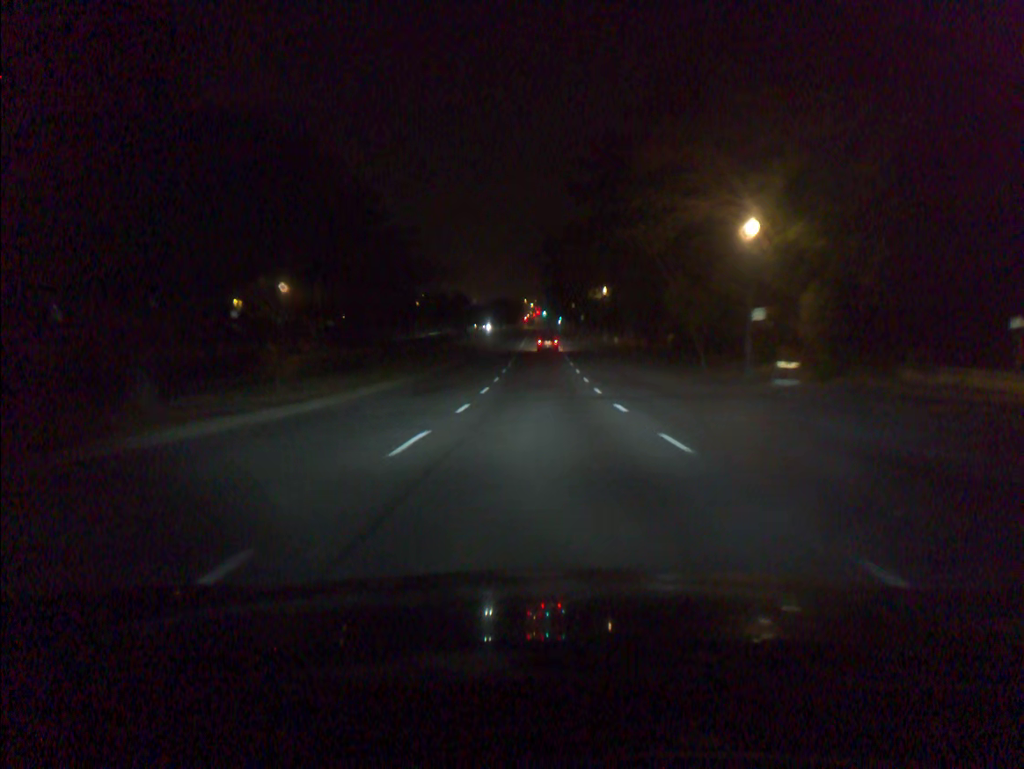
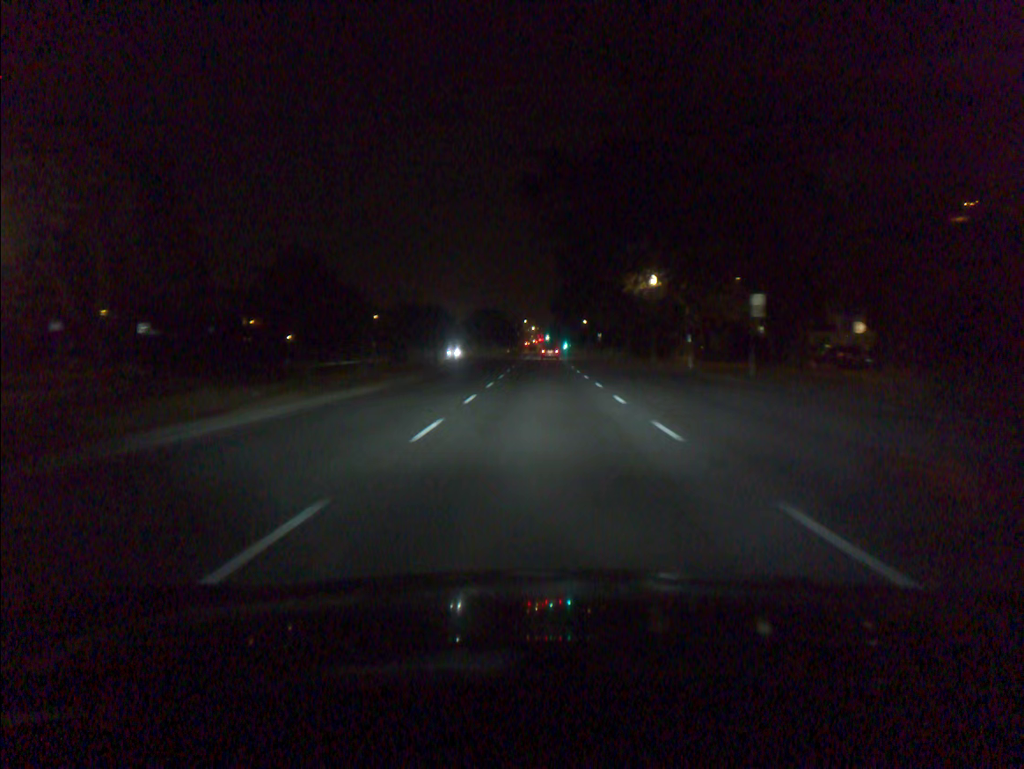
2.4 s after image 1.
(-0.1, +41.5) m; 0°
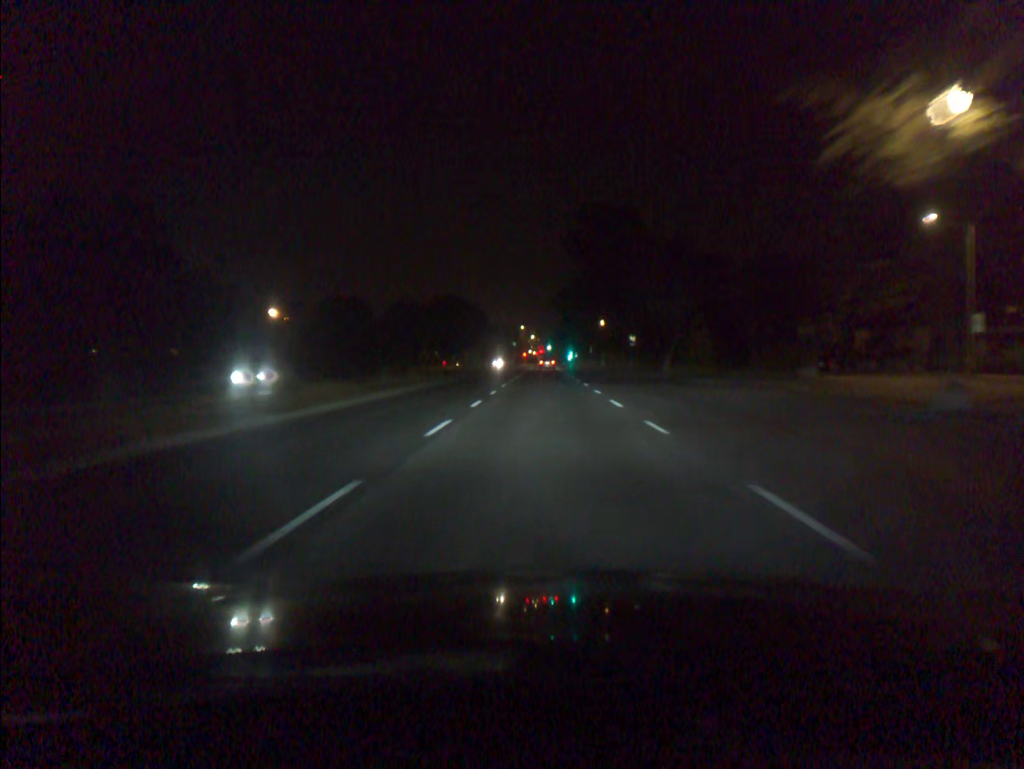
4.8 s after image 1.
(-0.1, +42.9) m; 0°
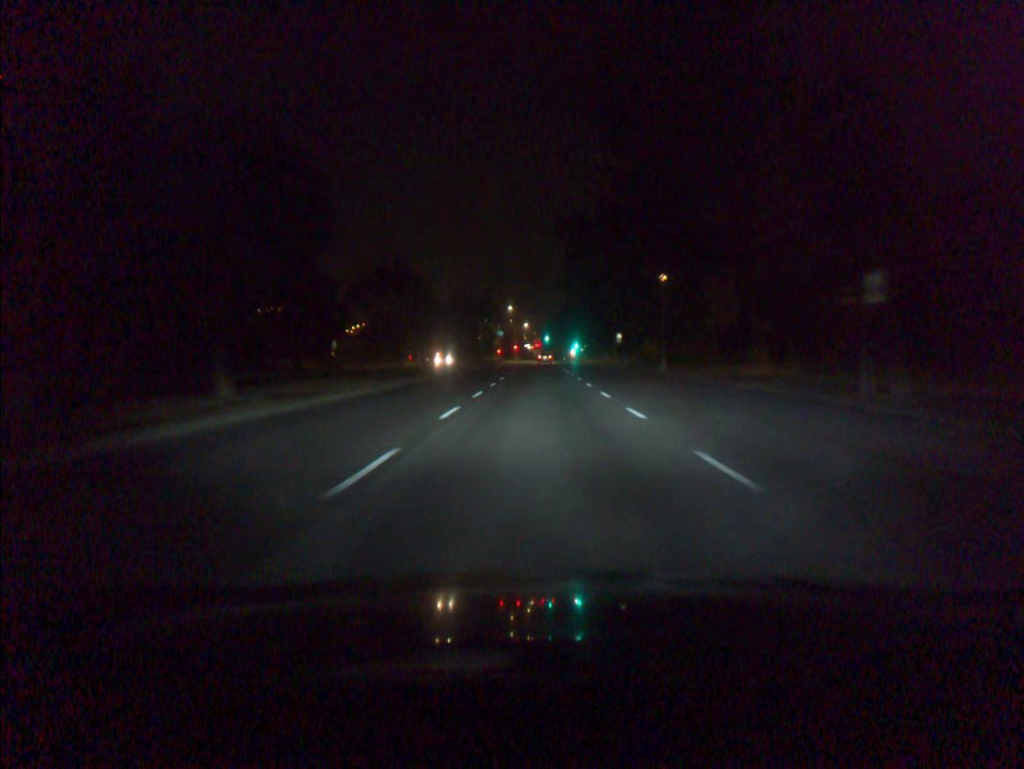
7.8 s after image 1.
(+0.1, +55.9) m; 0°
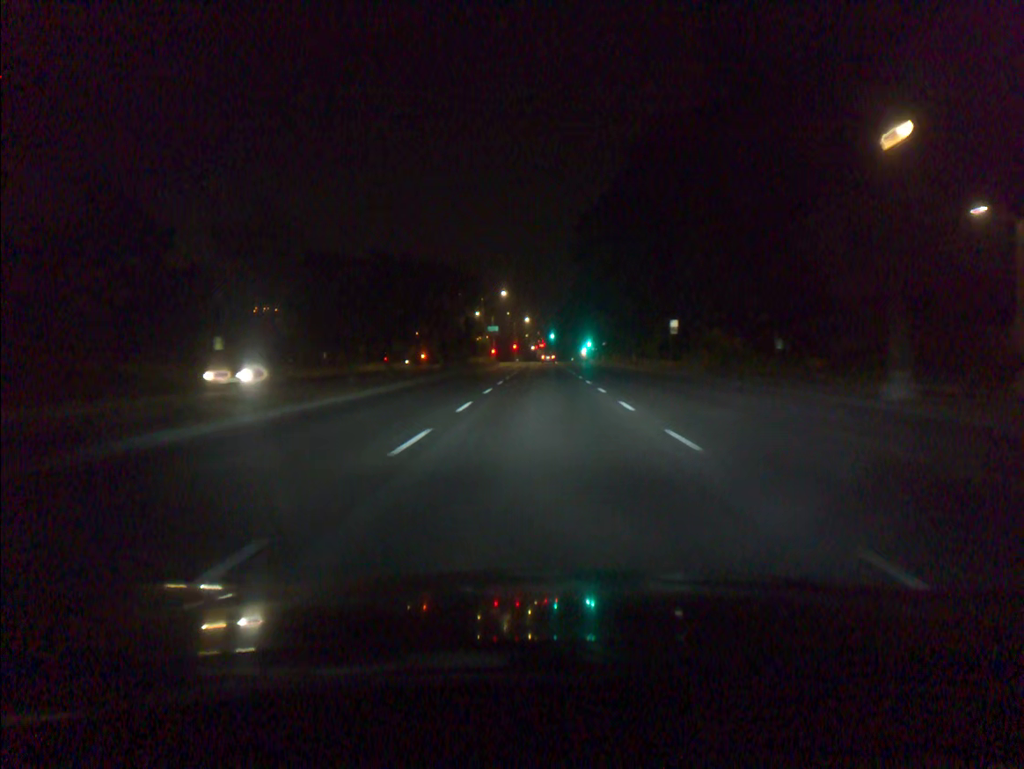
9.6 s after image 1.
(-0.1, +34.0) m; 0°
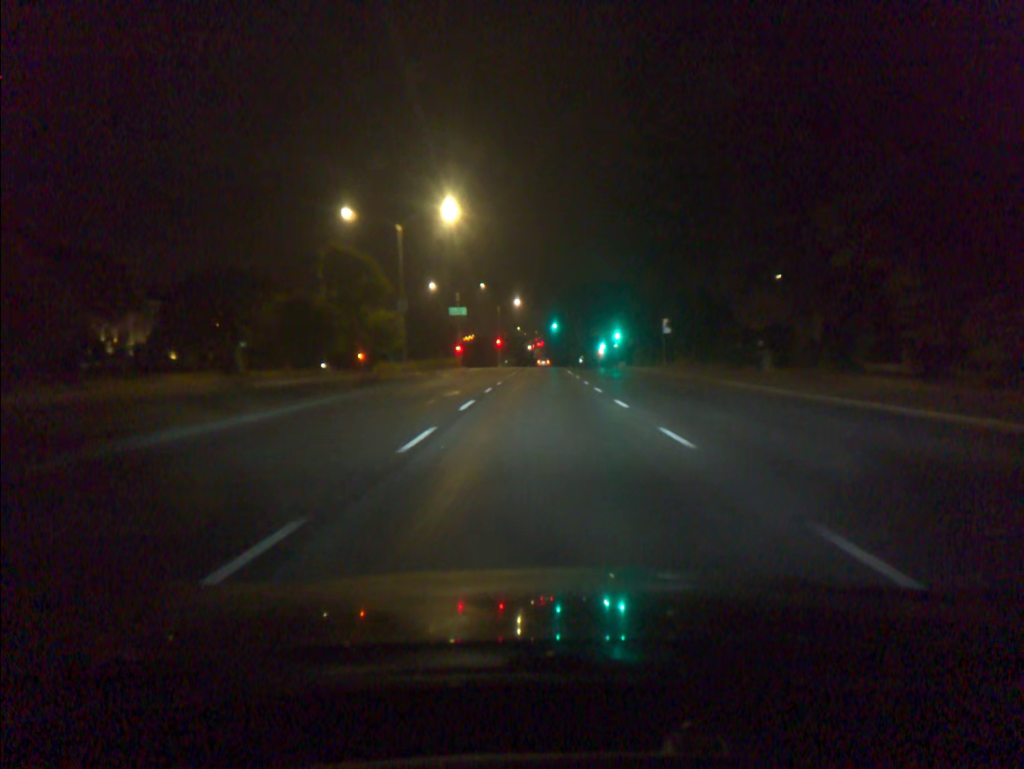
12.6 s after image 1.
(0.0, +57.5) m; 0°
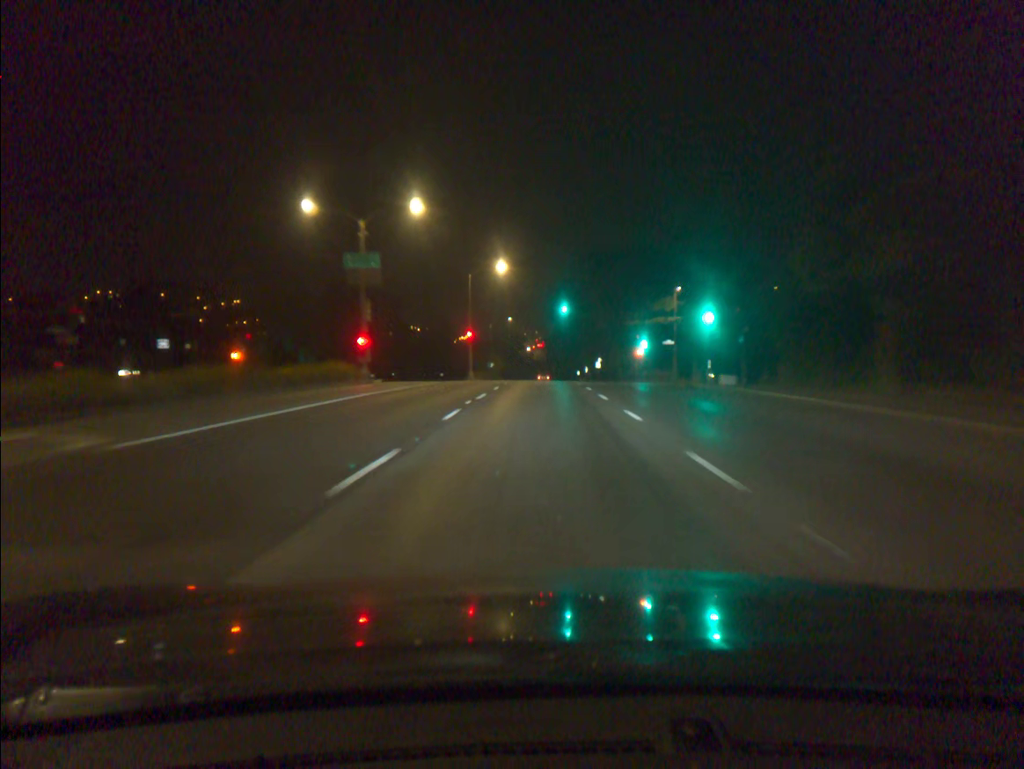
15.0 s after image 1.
(+0.1, +46.5) m; 0°
